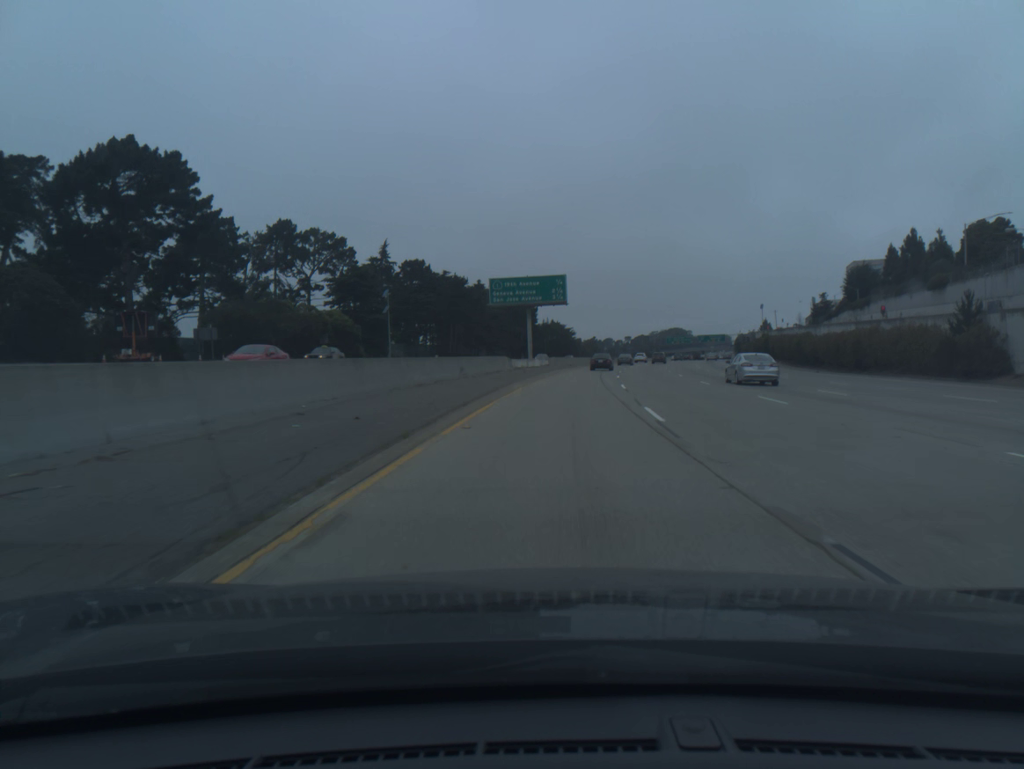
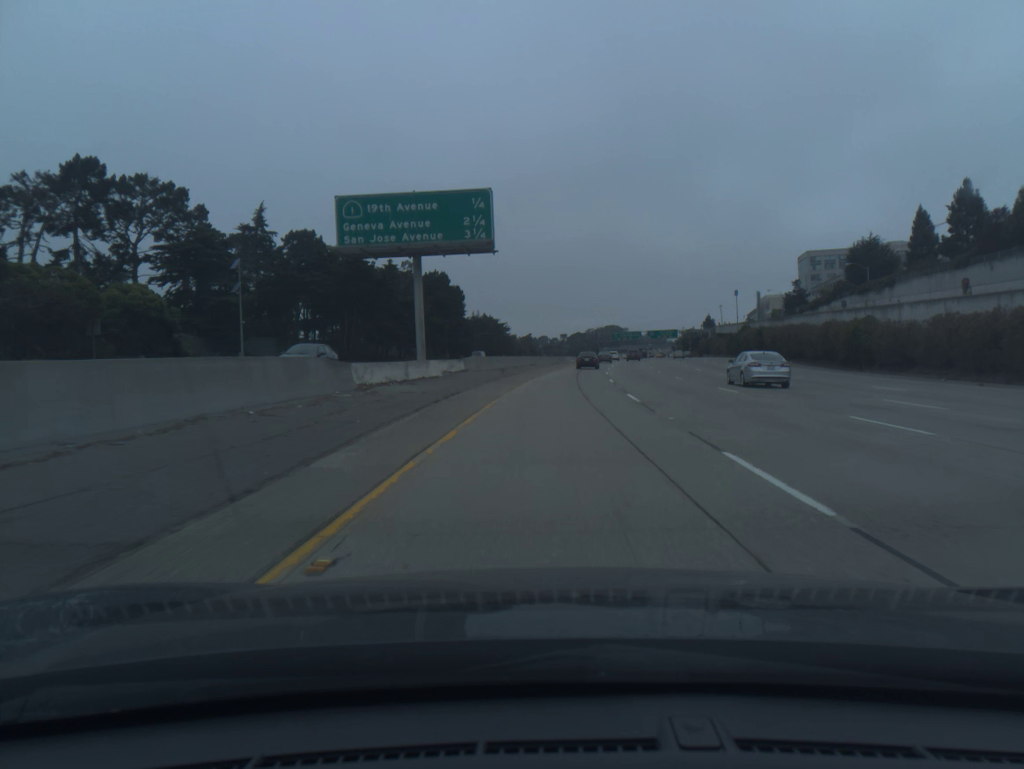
(+1.5, +37.6) m; +5°
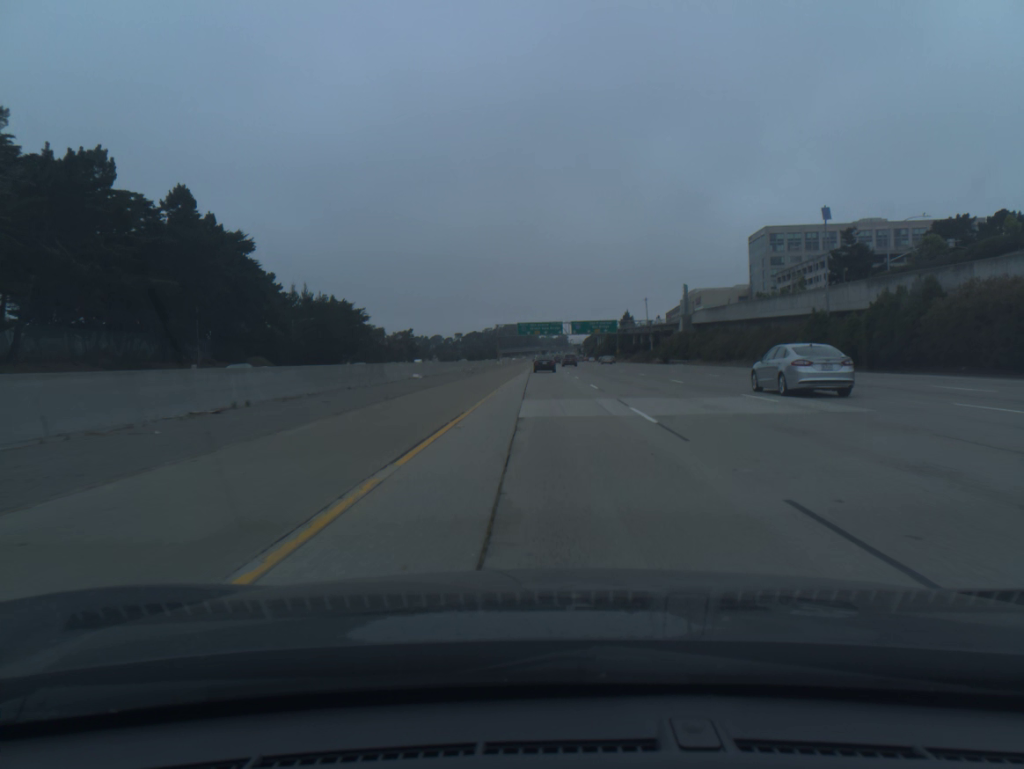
(+6.9, +94.0) m; +7°
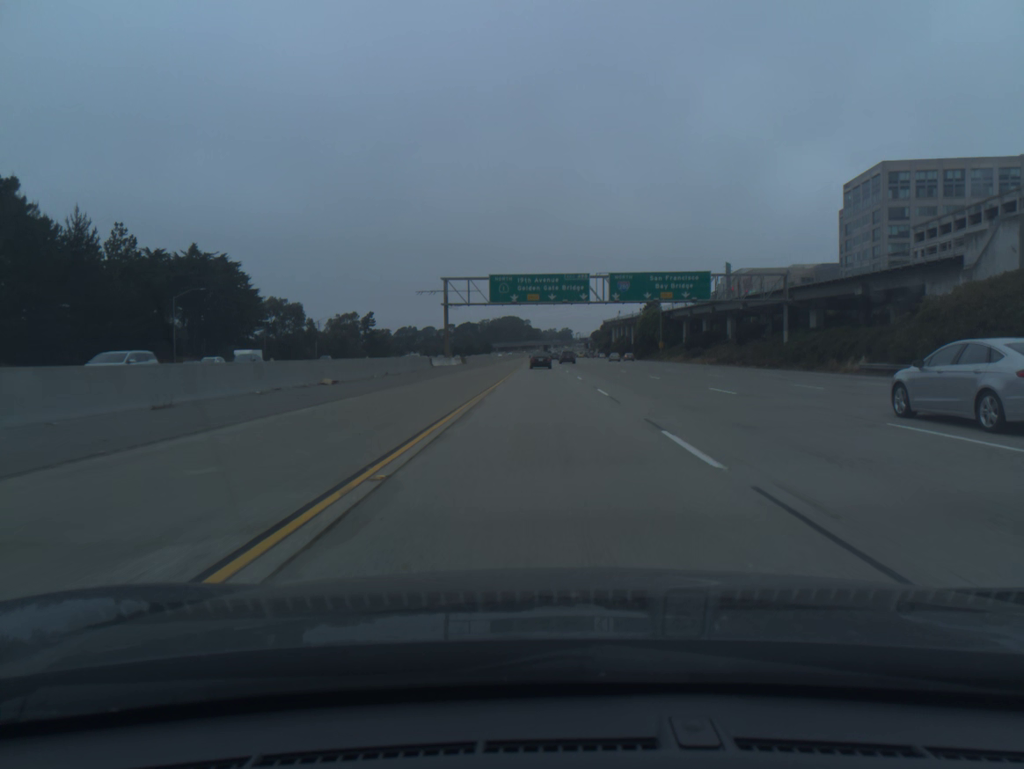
(+0.2, +93.6) m; 0°
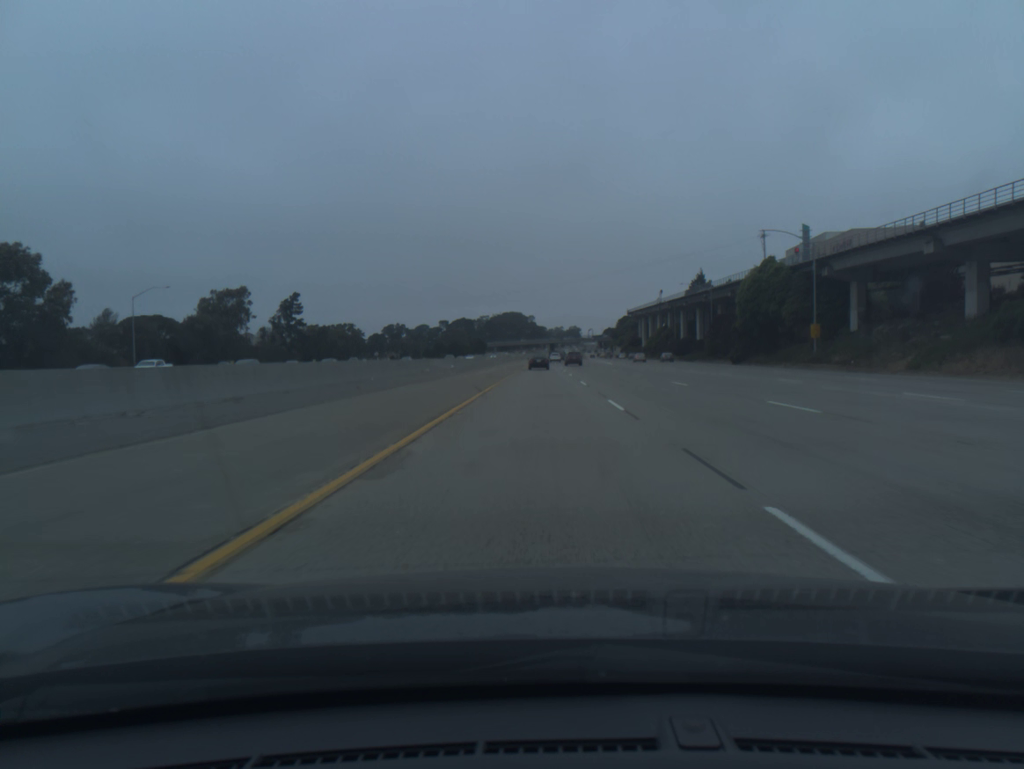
(-0.2, +93.3) m; 0°
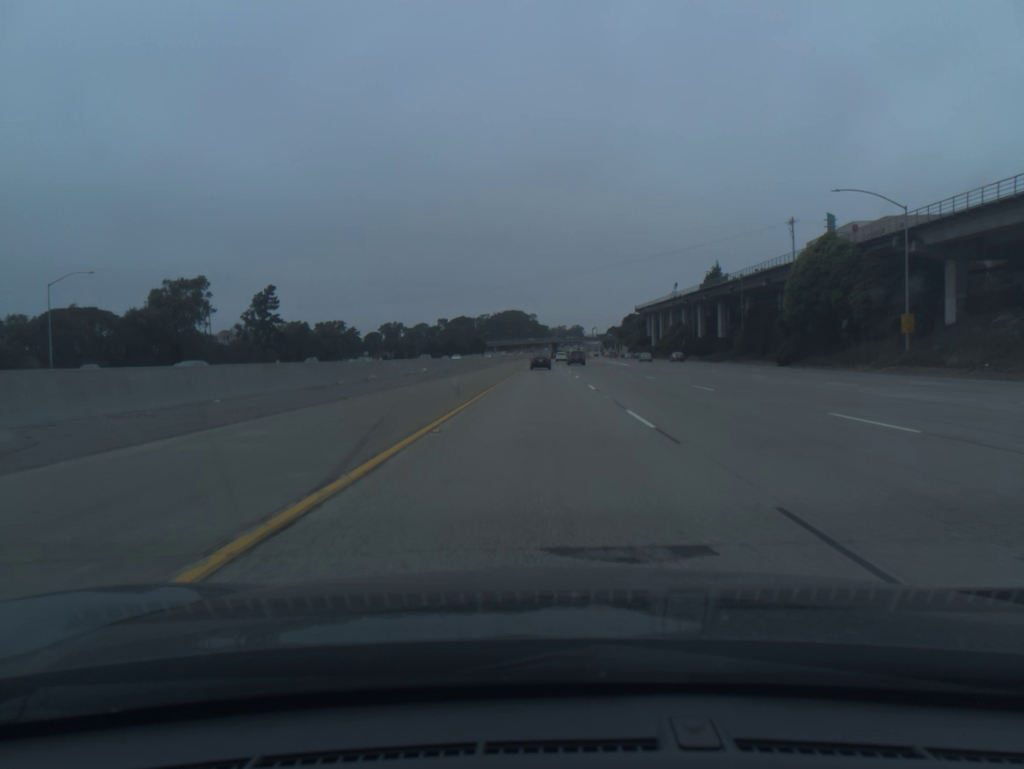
(0.0, +18.7) m; 0°
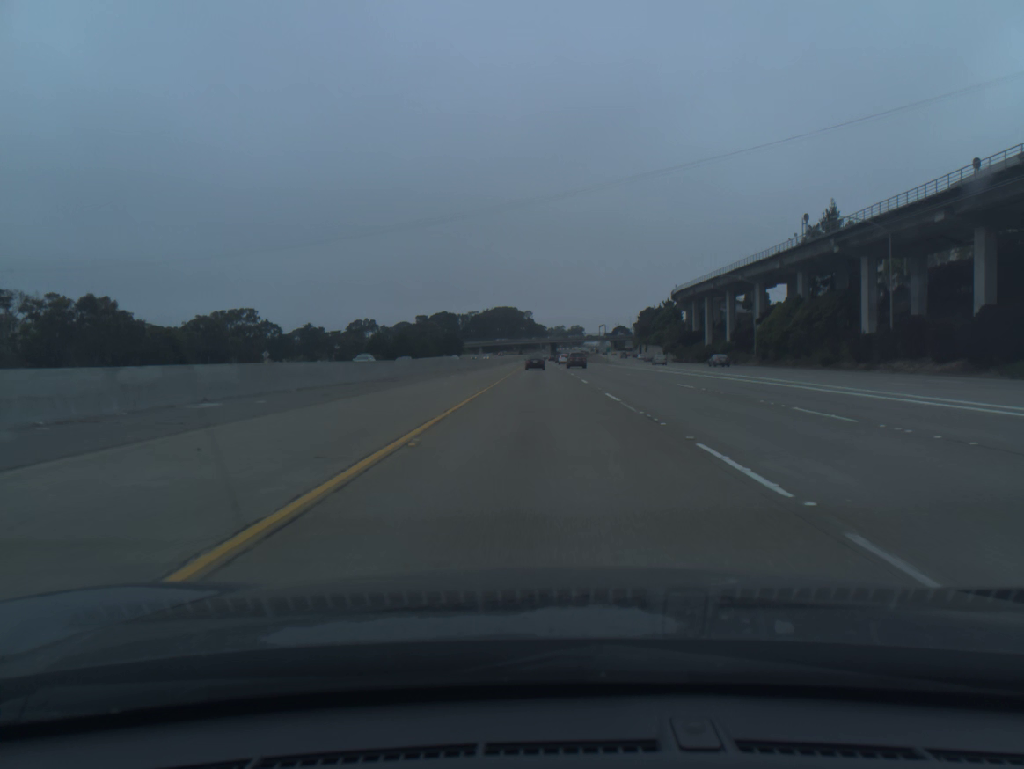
(+0.1, +94.1) m; 0°
